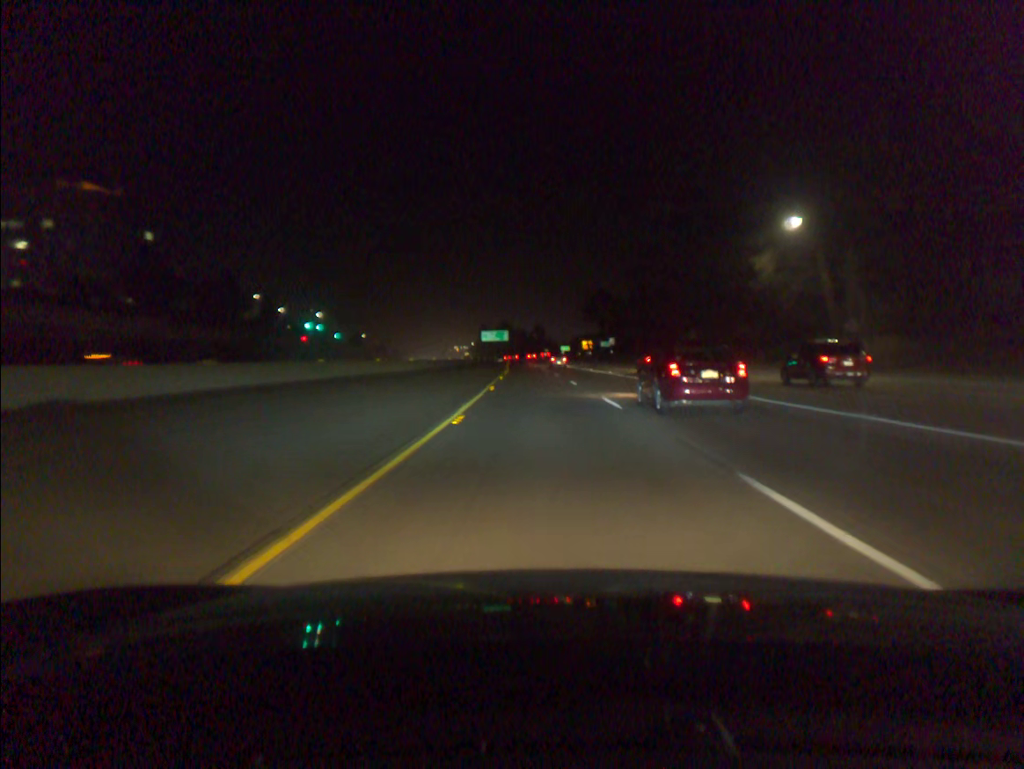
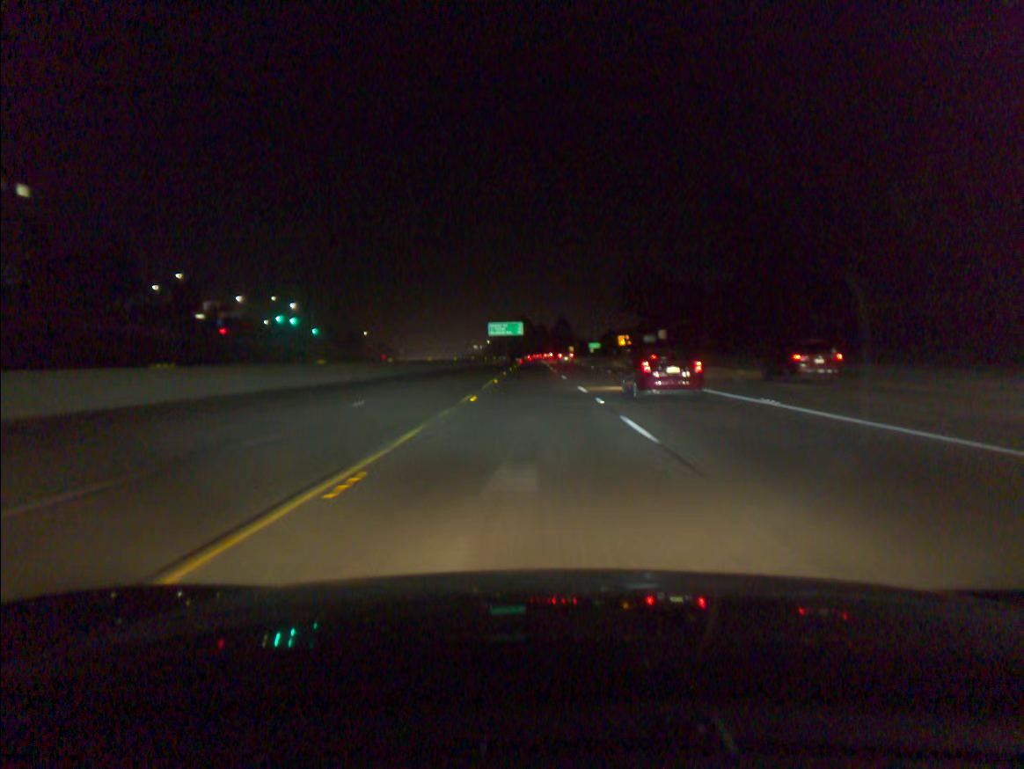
(-0.6, +50.9) m; -2°
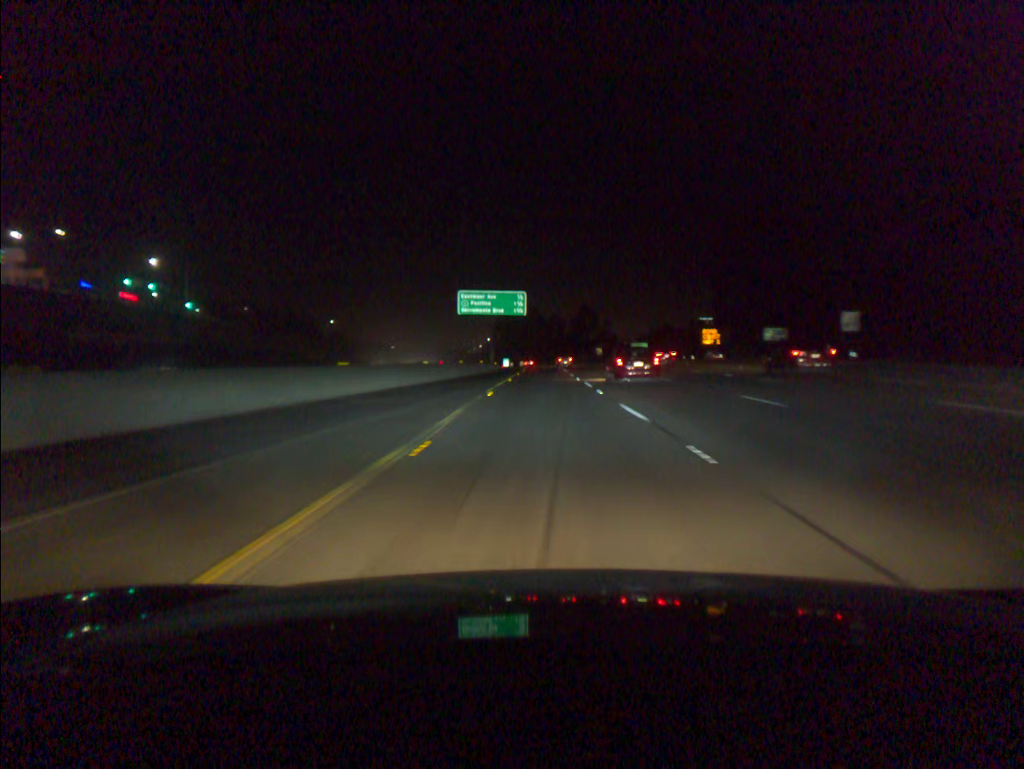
(-1.2, +84.8) m; -1°
